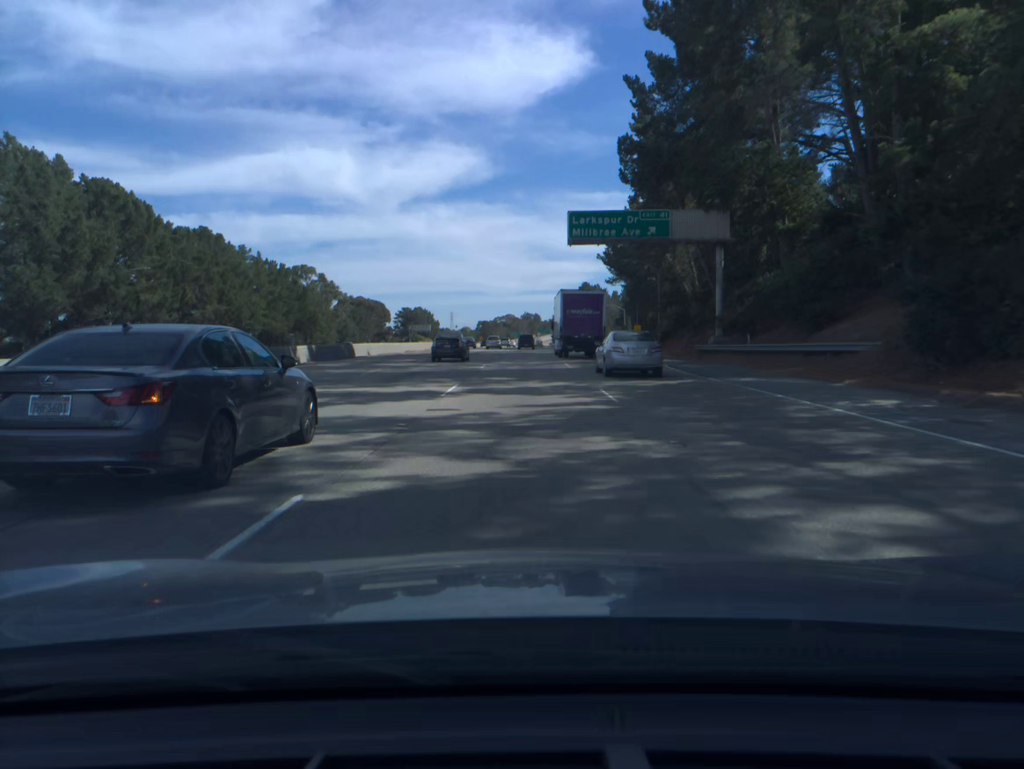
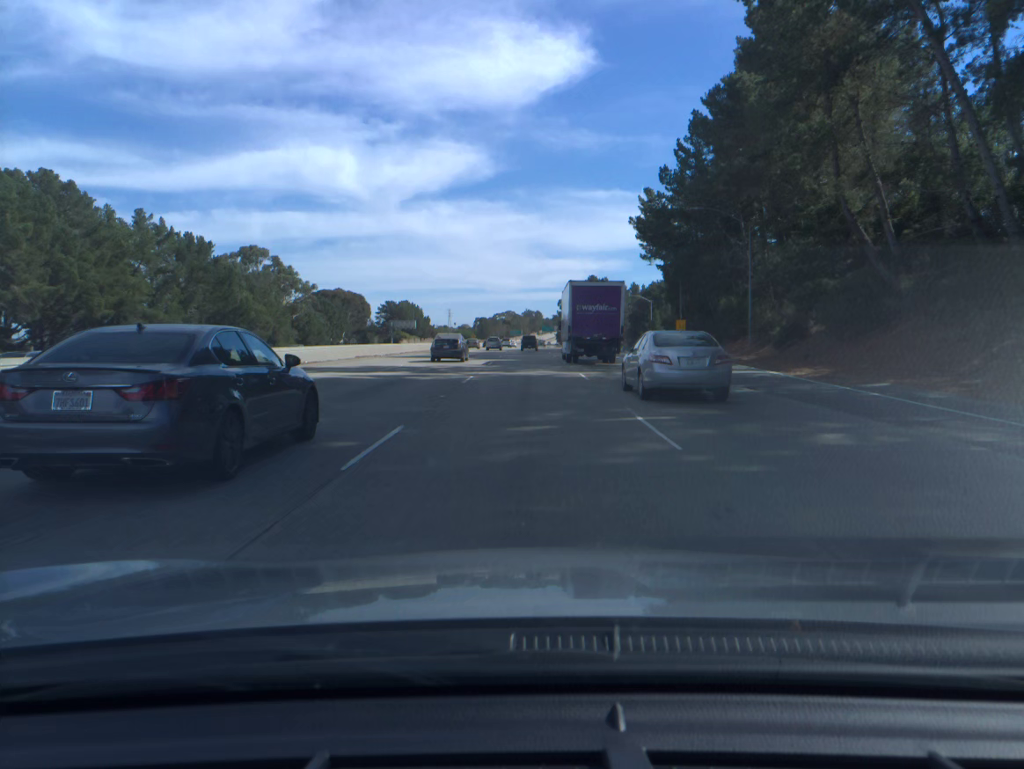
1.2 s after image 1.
(0.0, +38.8) m; 0°
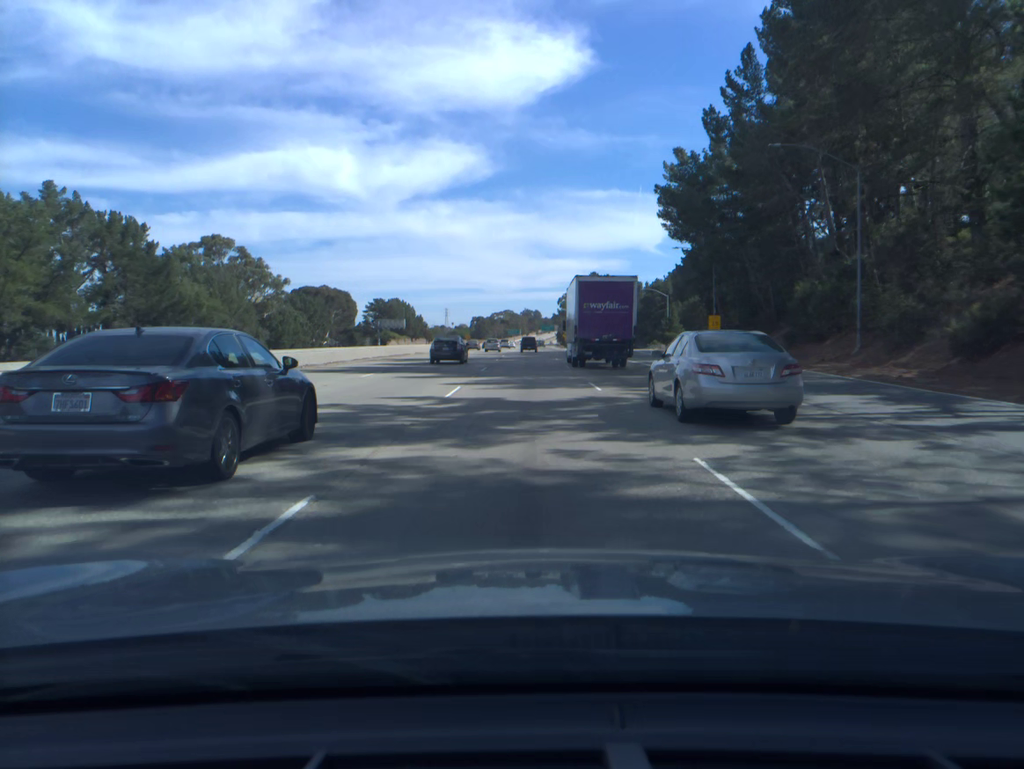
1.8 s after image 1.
(0.0, +19.5) m; 0°
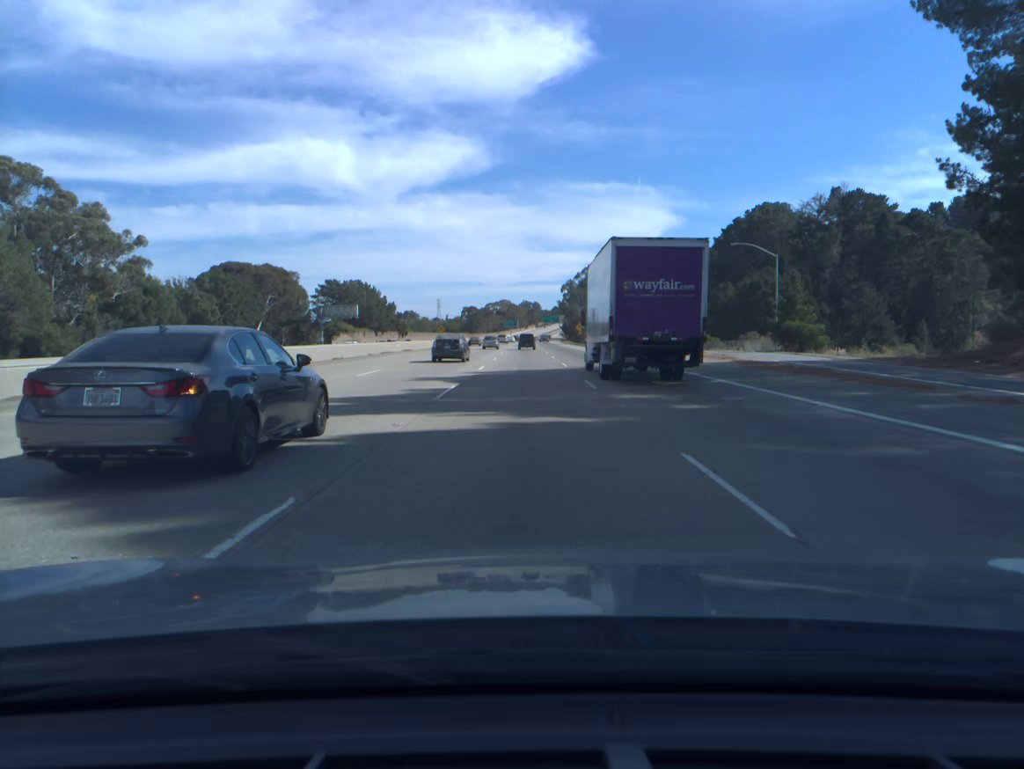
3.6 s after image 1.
(+0.1, +58.5) m; 0°
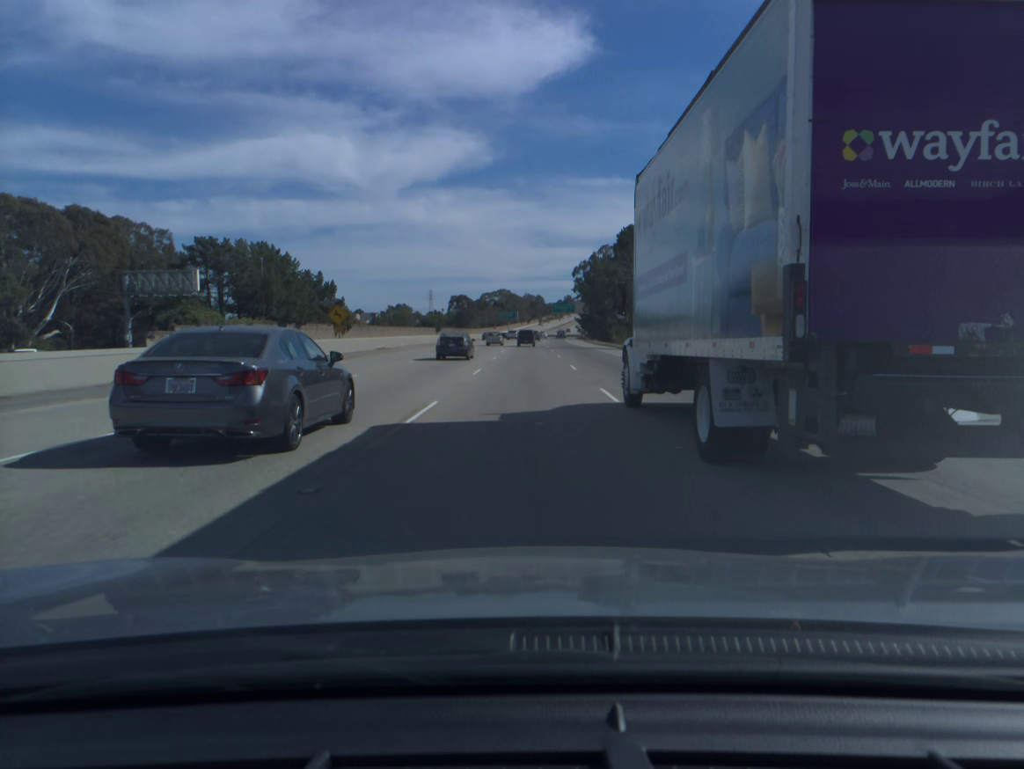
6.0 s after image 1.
(-0.2, +78.0) m; 0°
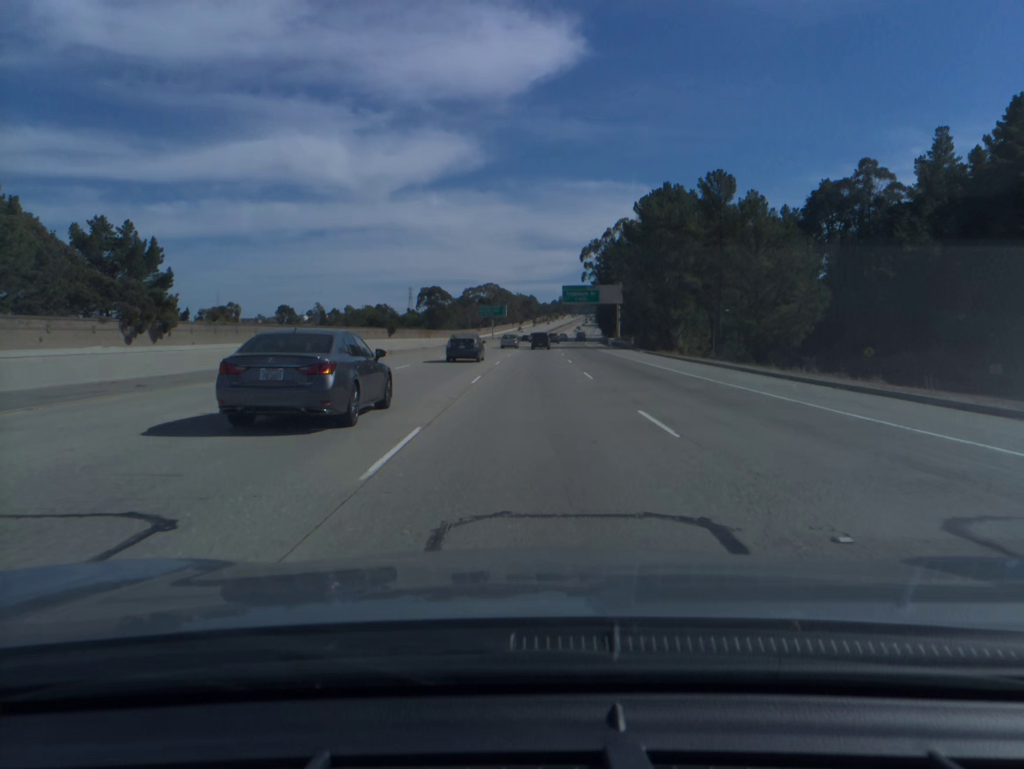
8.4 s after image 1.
(-0.2, +77.4) m; +1°
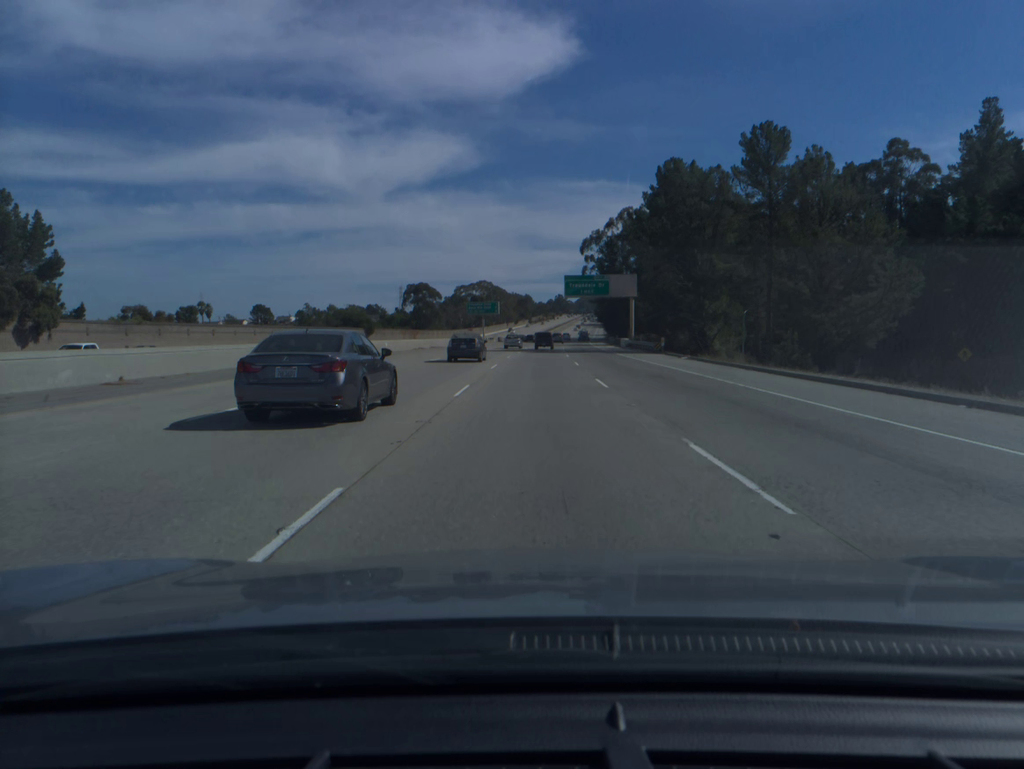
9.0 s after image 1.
(+0.1, +19.2) m; 0°
